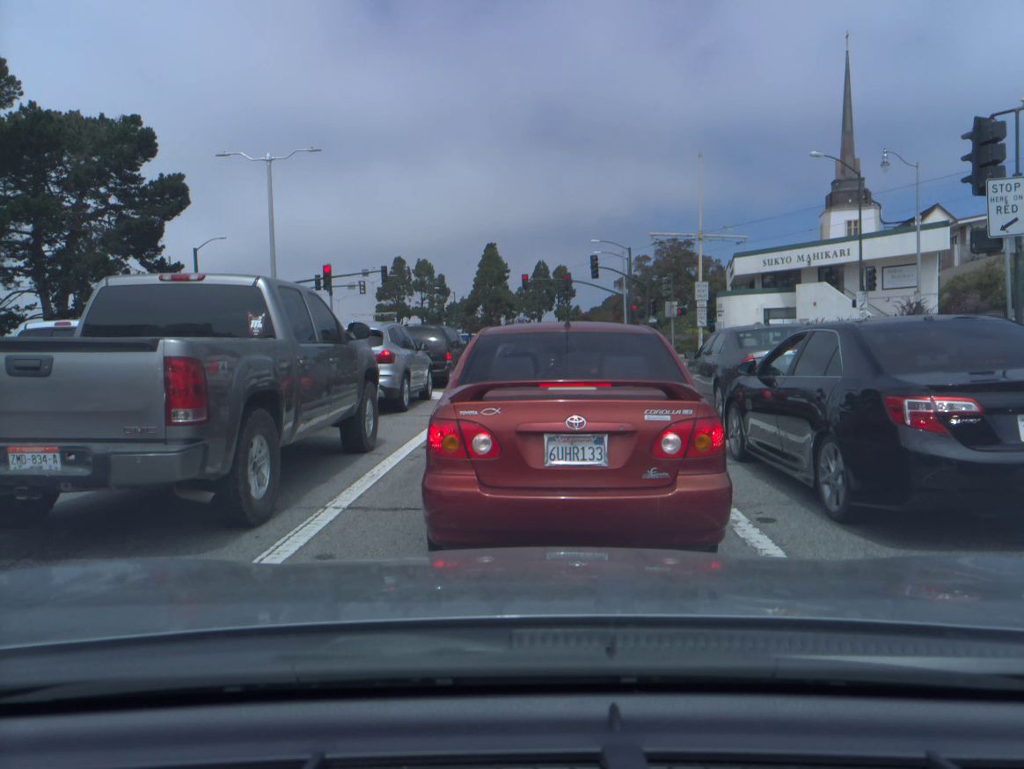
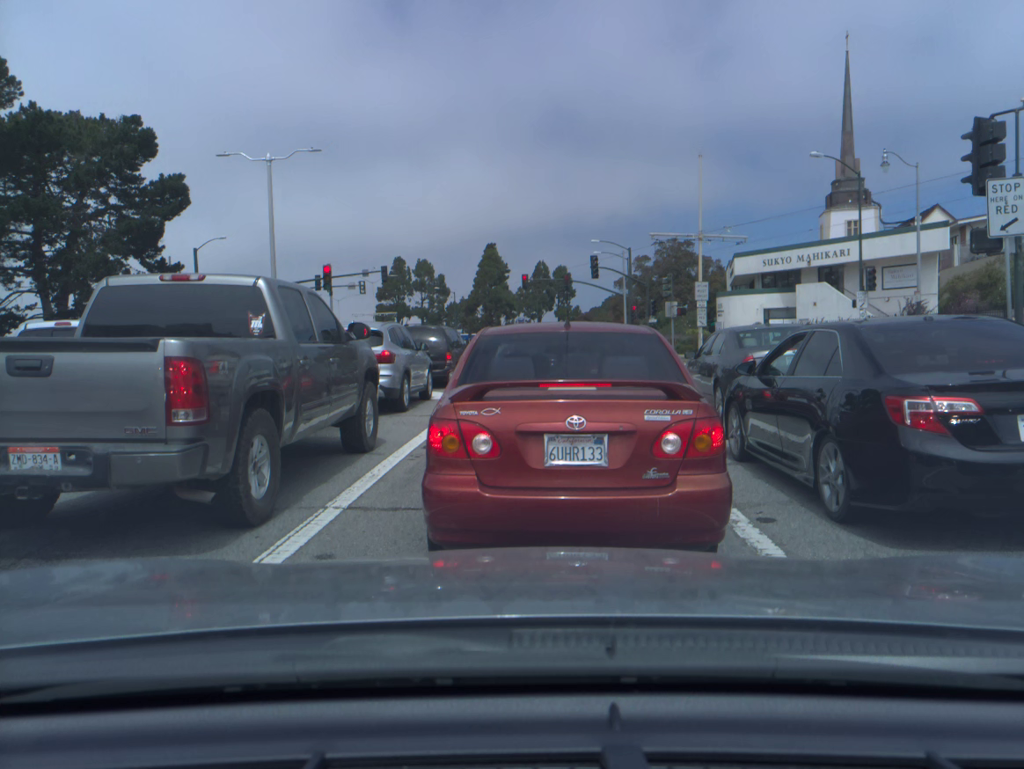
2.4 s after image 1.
(0.0, 0.0) m; 0°
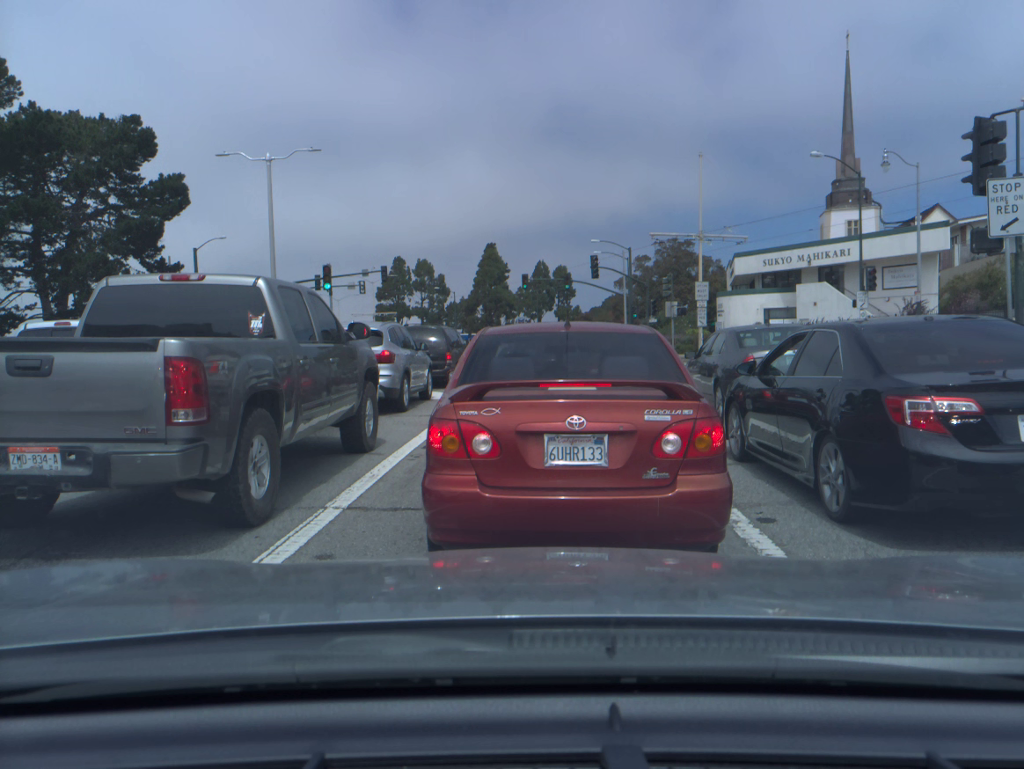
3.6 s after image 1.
(0.0, 0.0) m; 0°
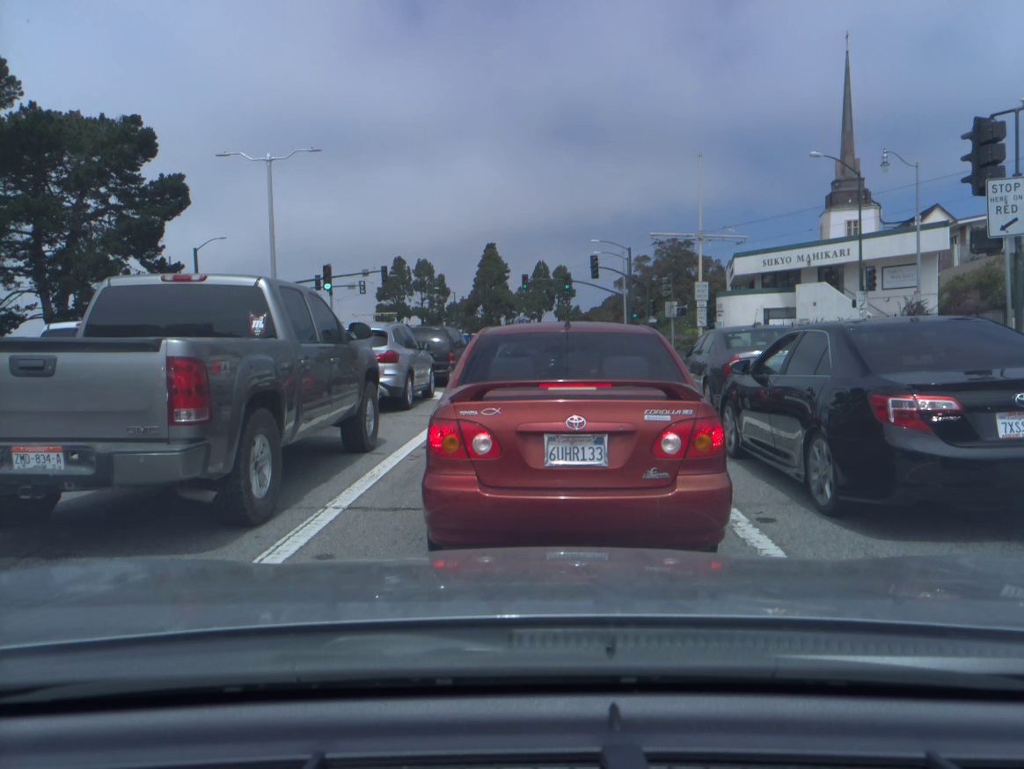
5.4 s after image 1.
(0.0, 0.0) m; 0°
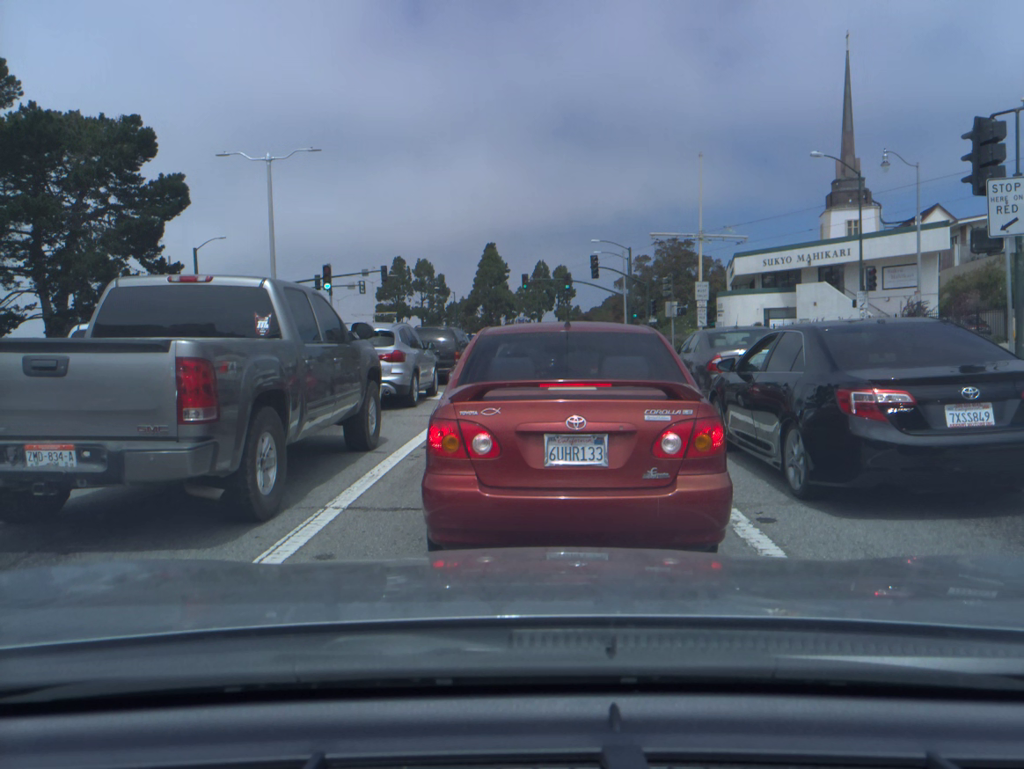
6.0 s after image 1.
(0.0, 0.0) m; 0°
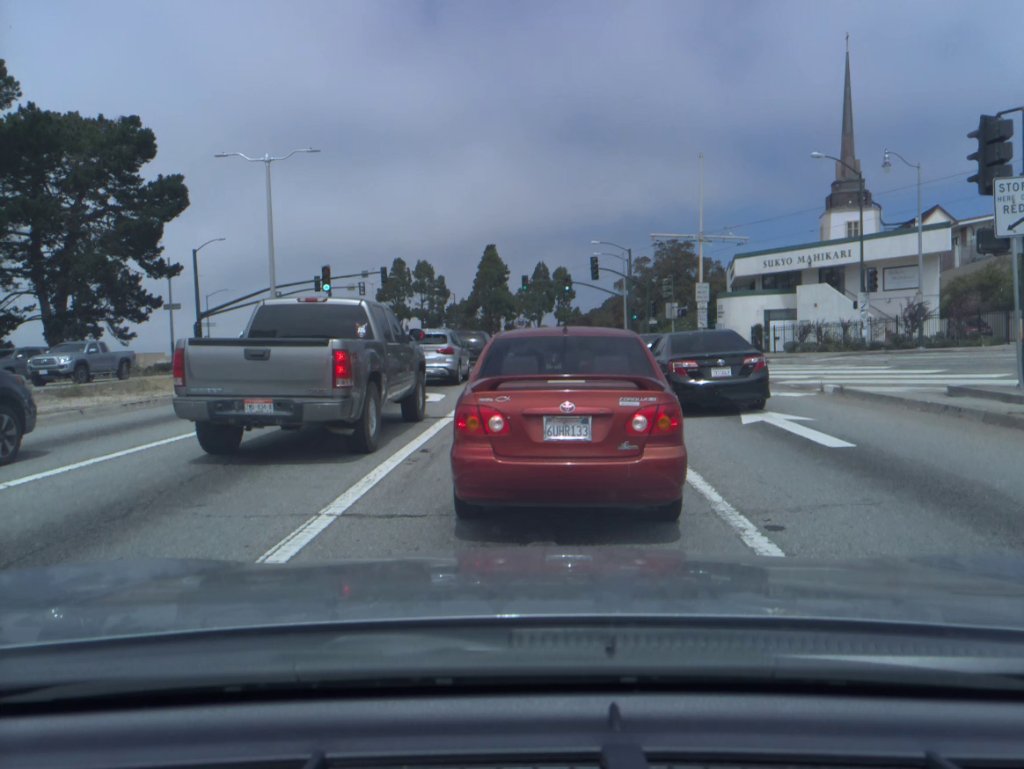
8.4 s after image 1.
(0.0, +0.1) m; 0°
